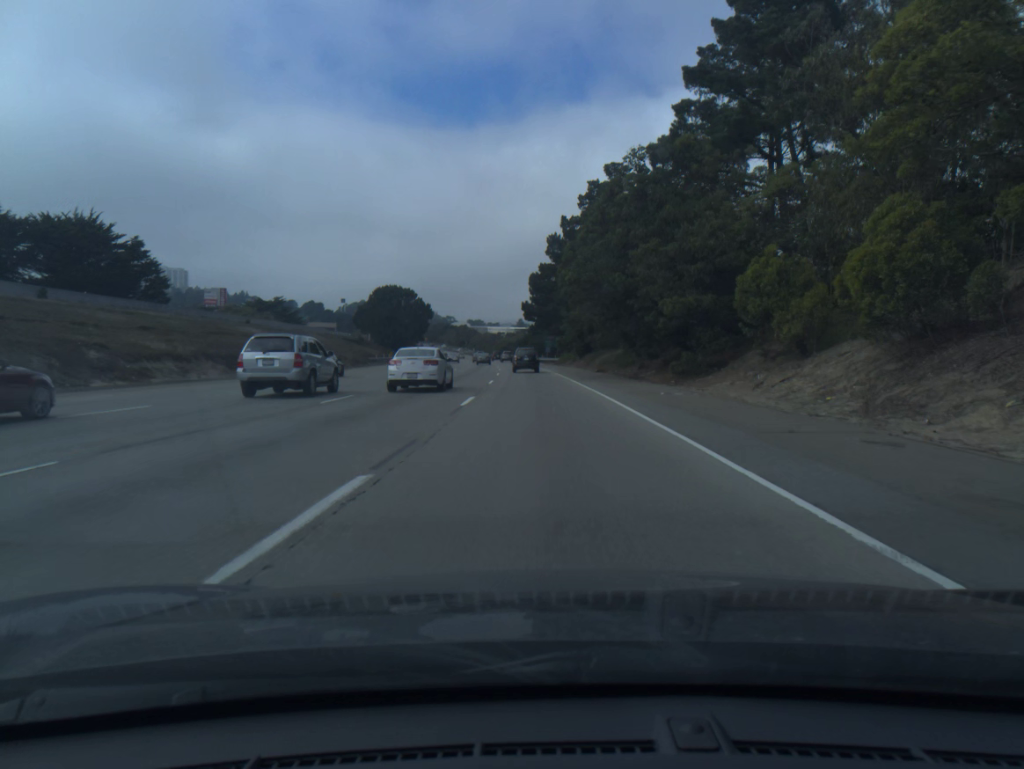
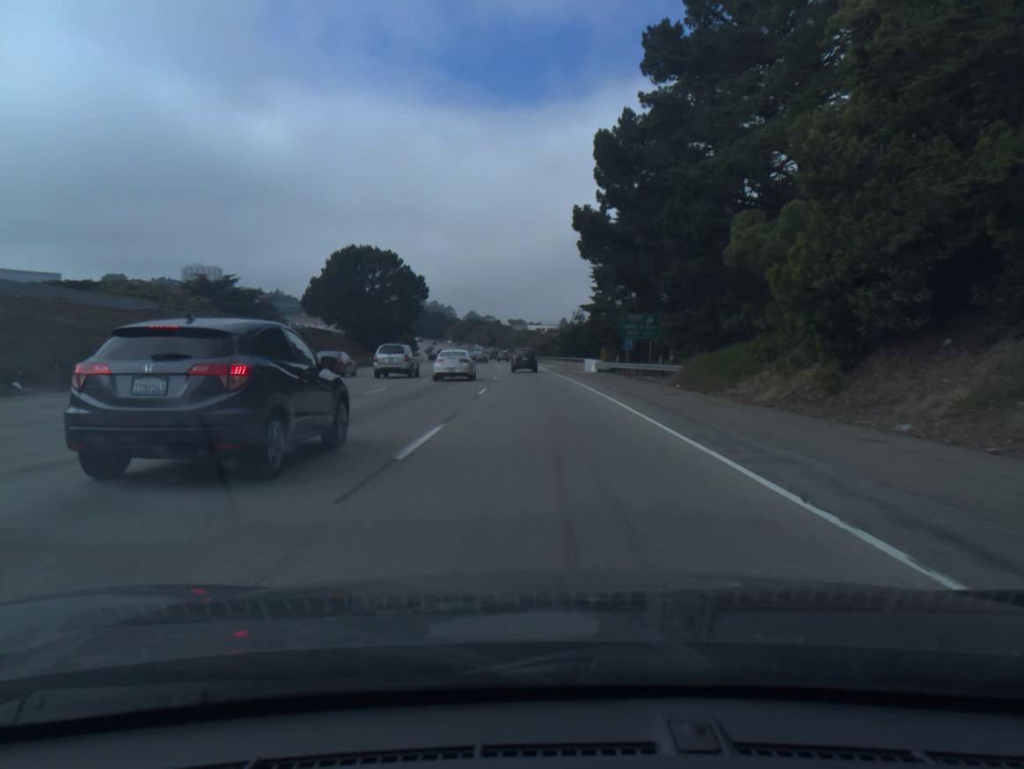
(-1.8, +68.0) m; -3°
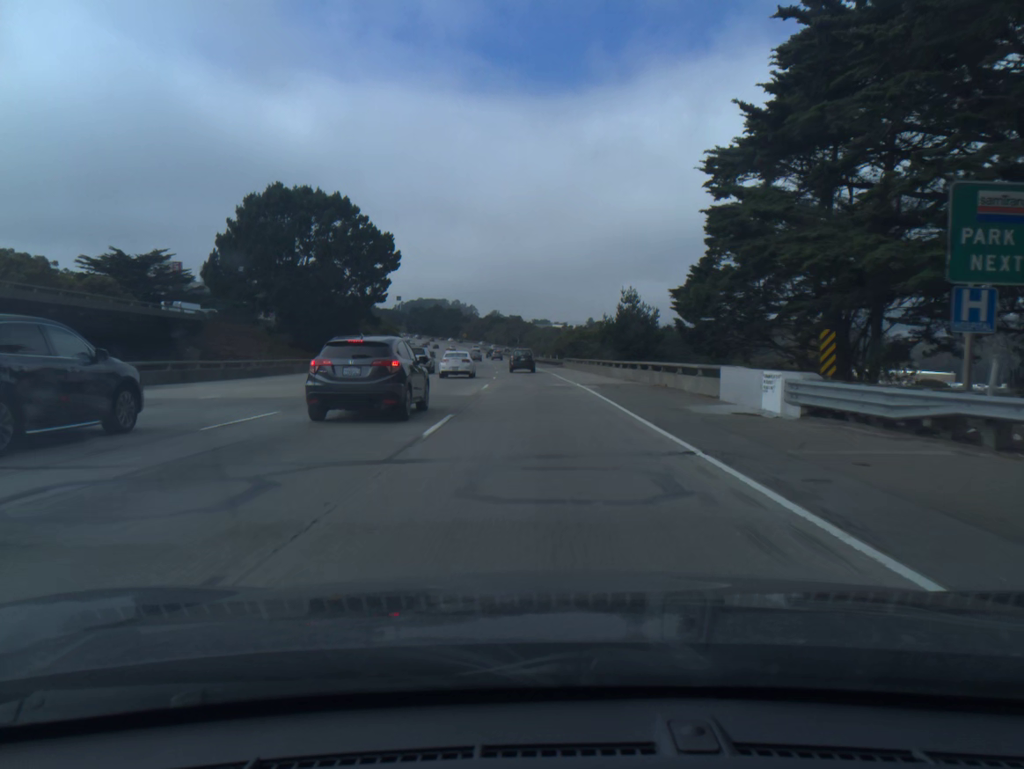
(-0.6, +41.7) m; -2°
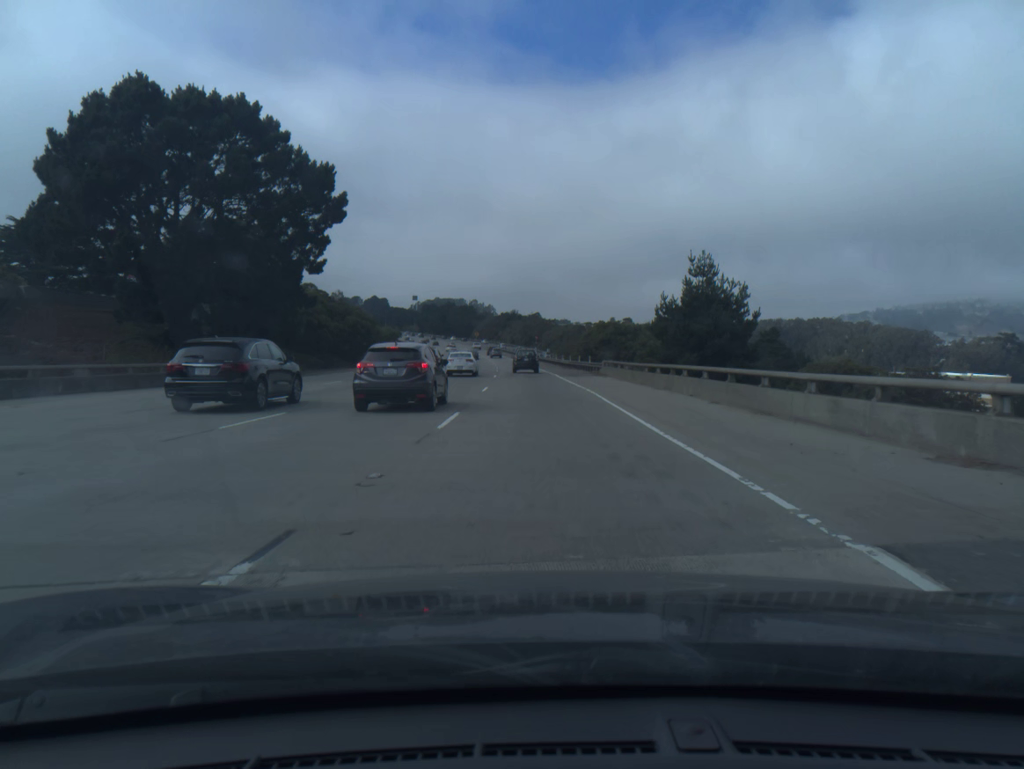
(-0.4, +28.1) m; -2°
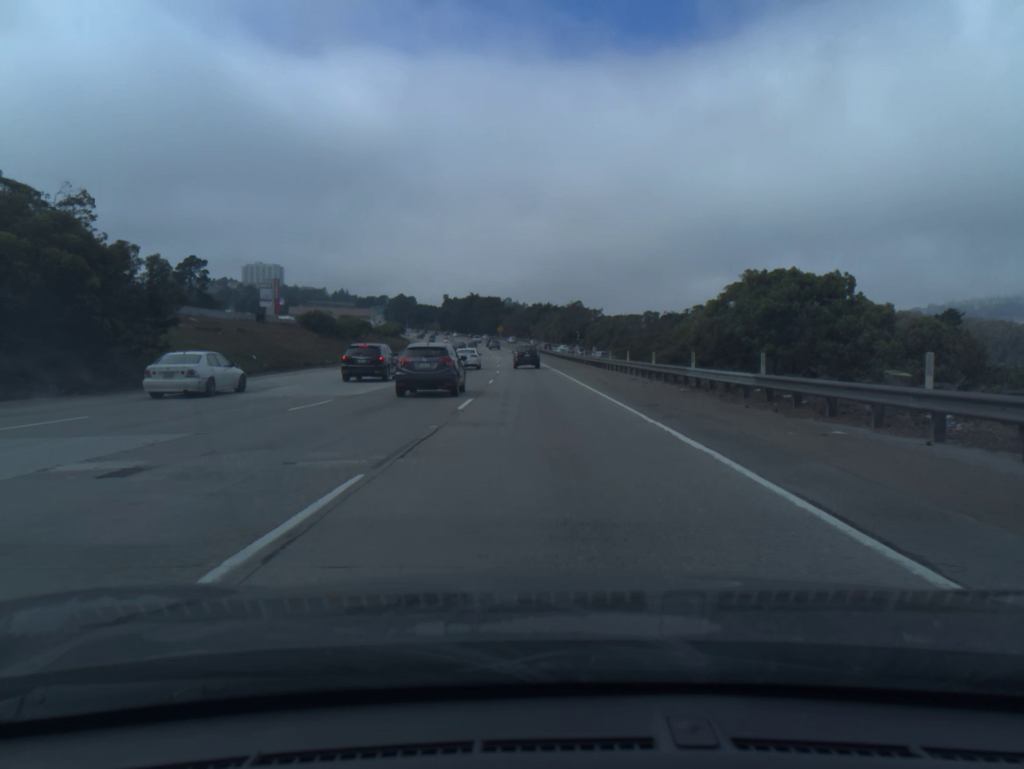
(-1.4, +56.7) m; -3°
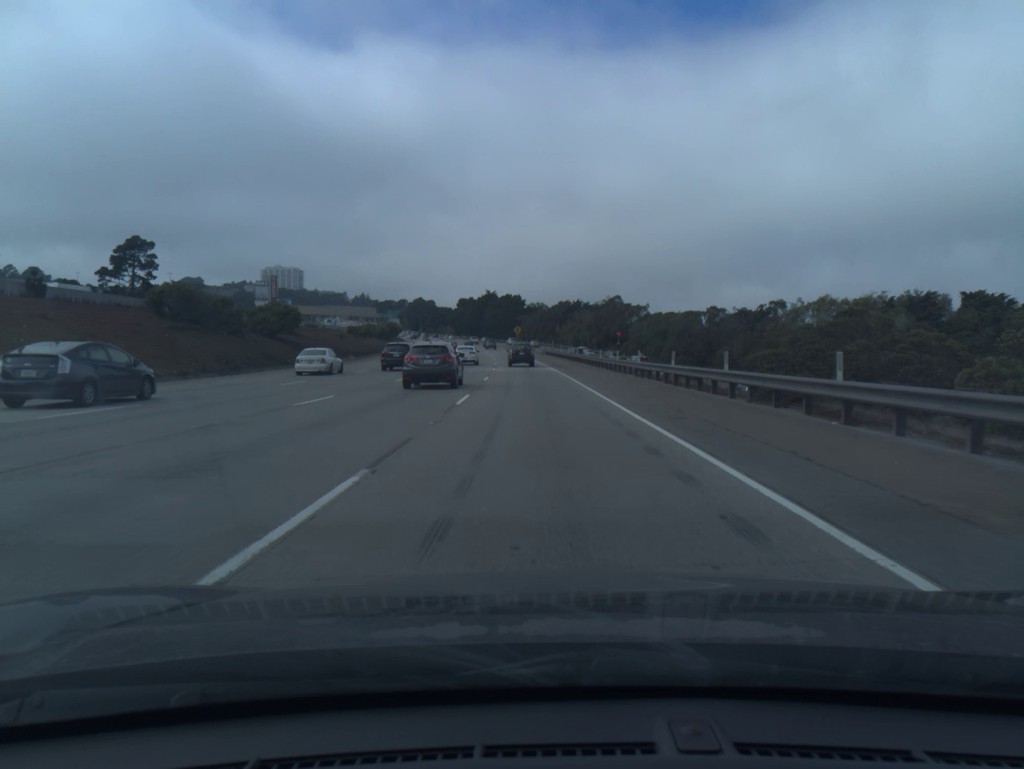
(-0.7, +42.9) m; -2°
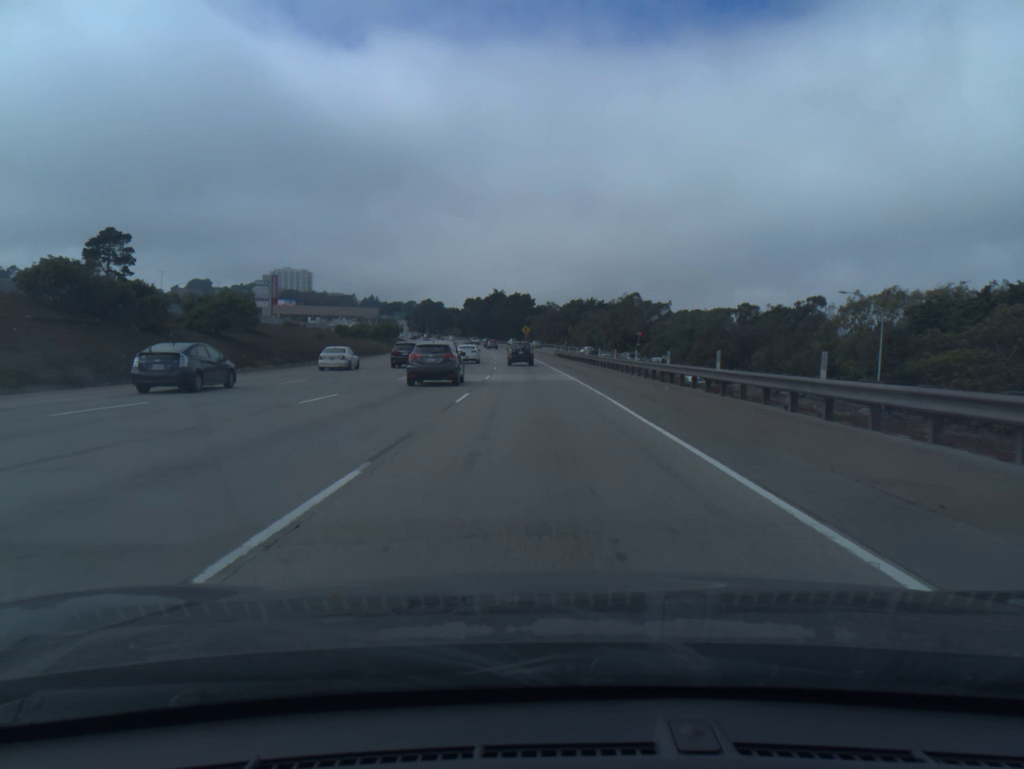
(-0.1, +14.3) m; -1°
